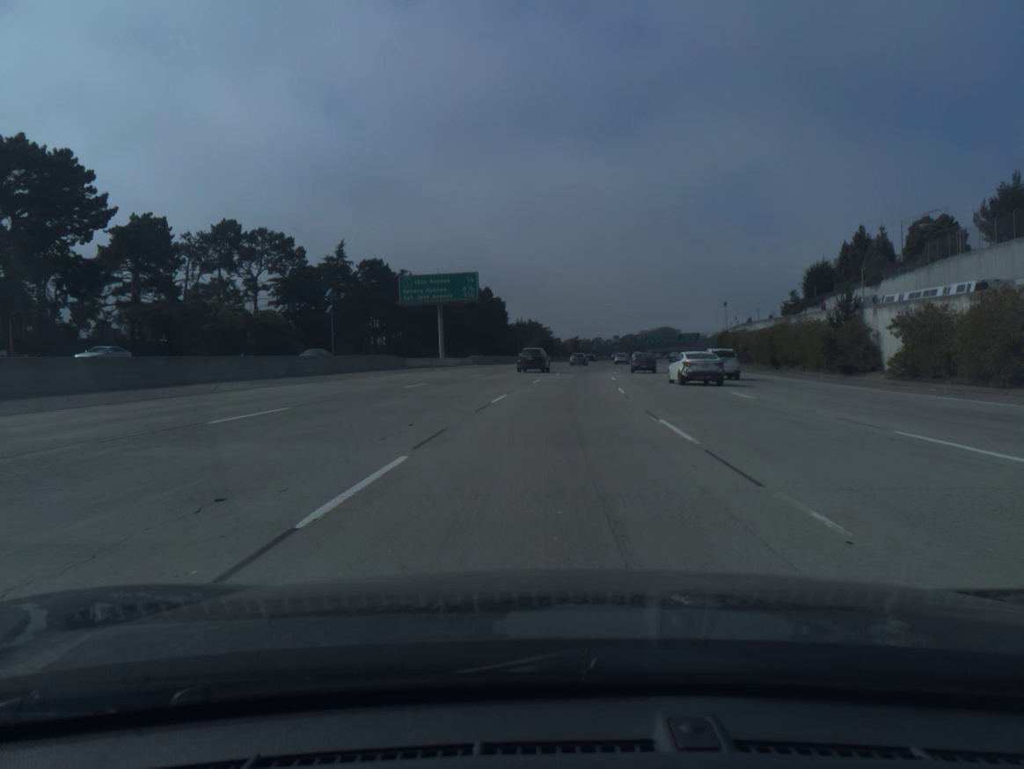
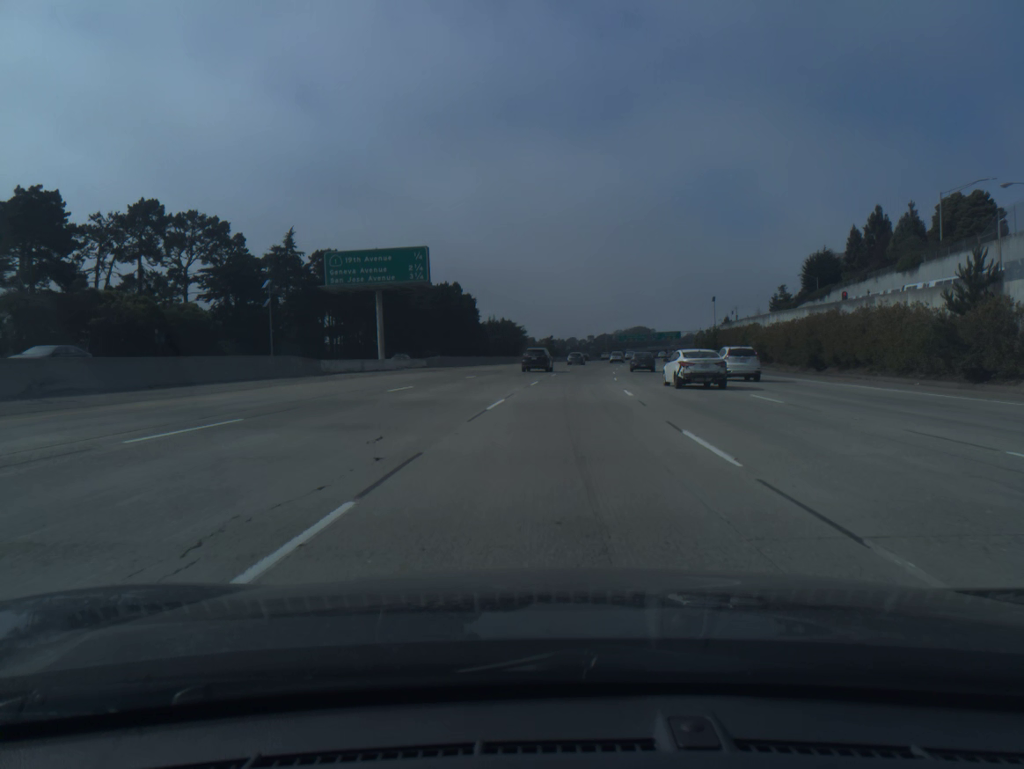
(+0.3, +17.3) m; +2°
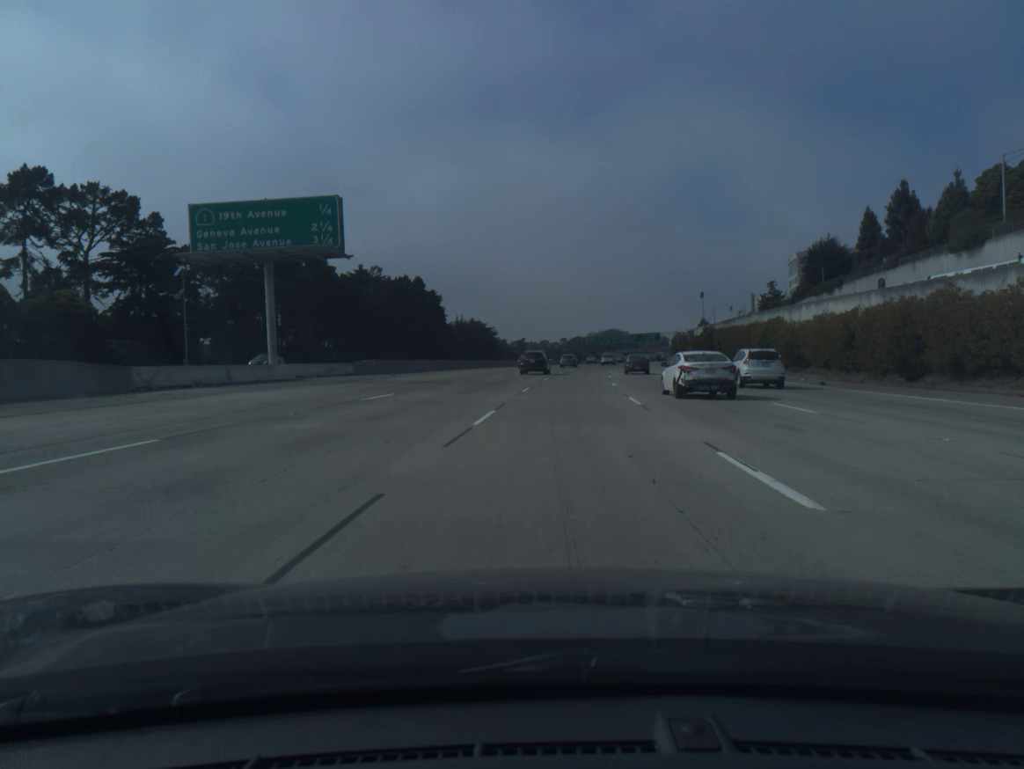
(+0.3, +17.3) m; +2°
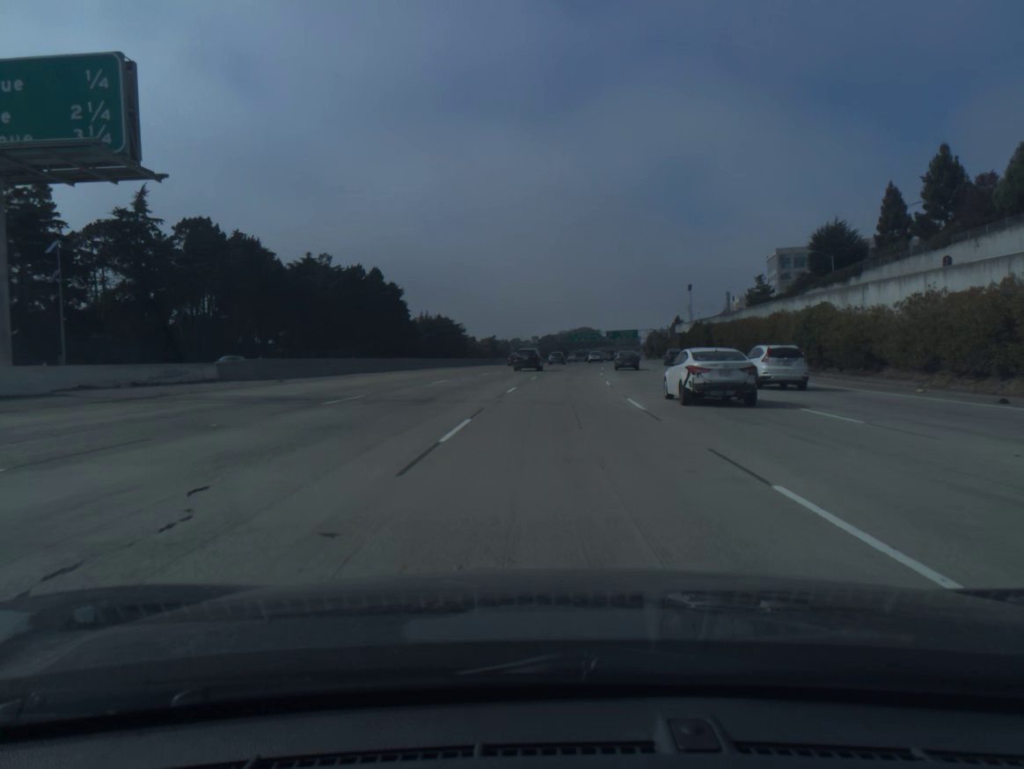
(+0.3, +17.3) m; +2°
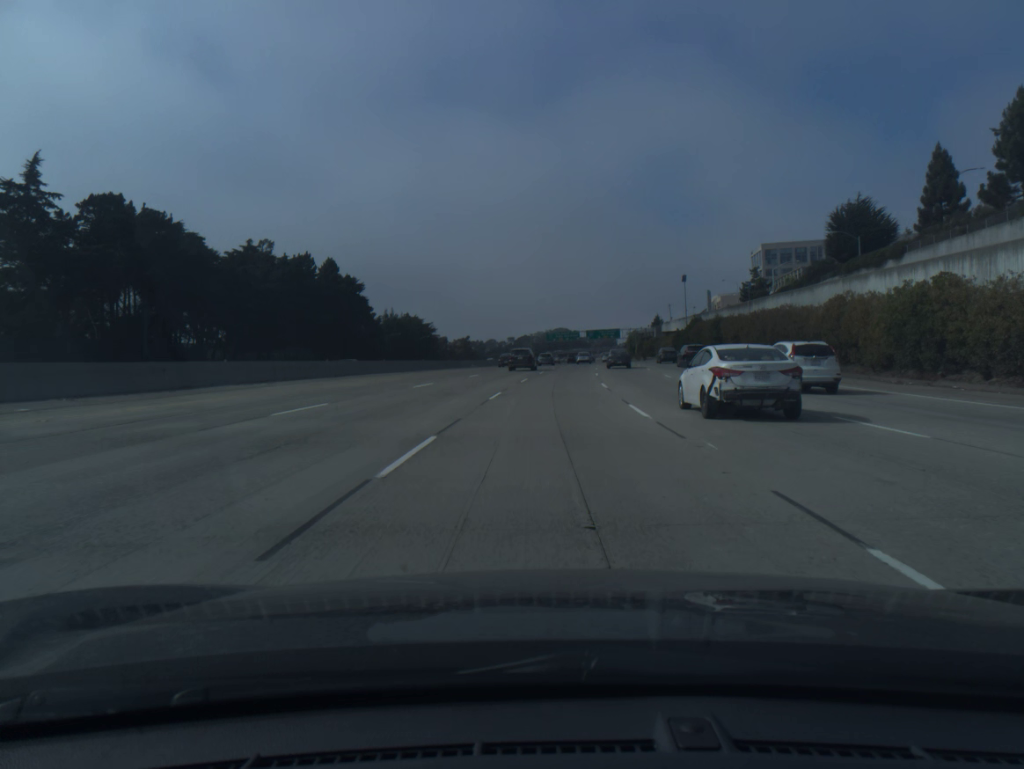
(+0.3, +17.3) m; +2°
